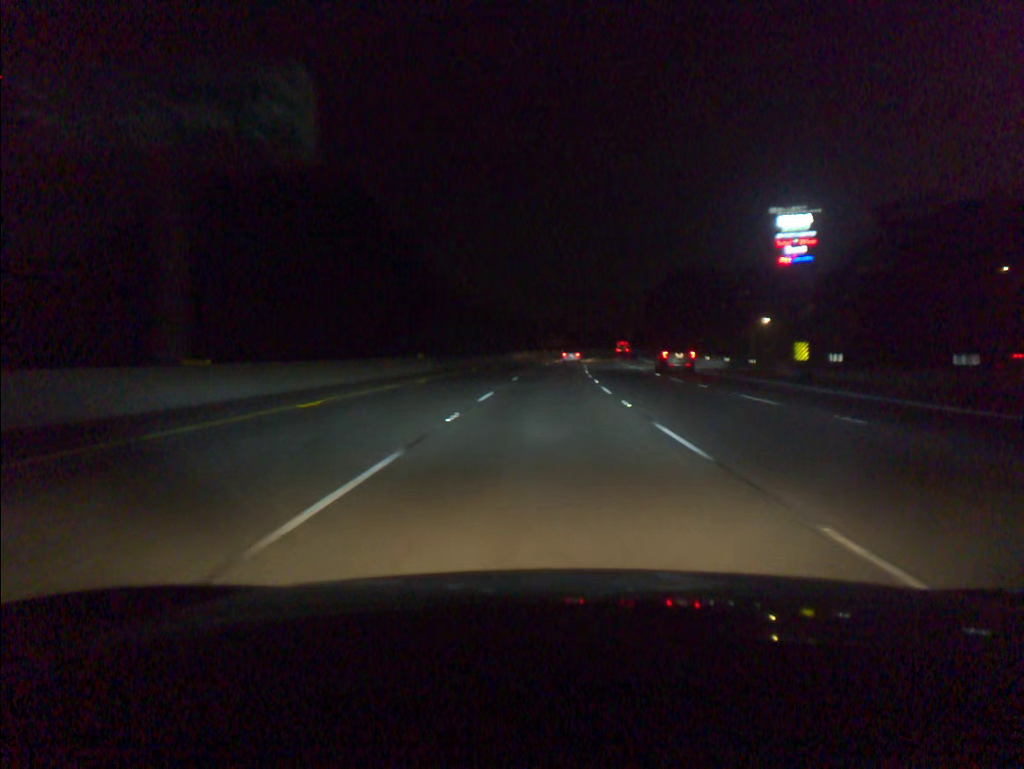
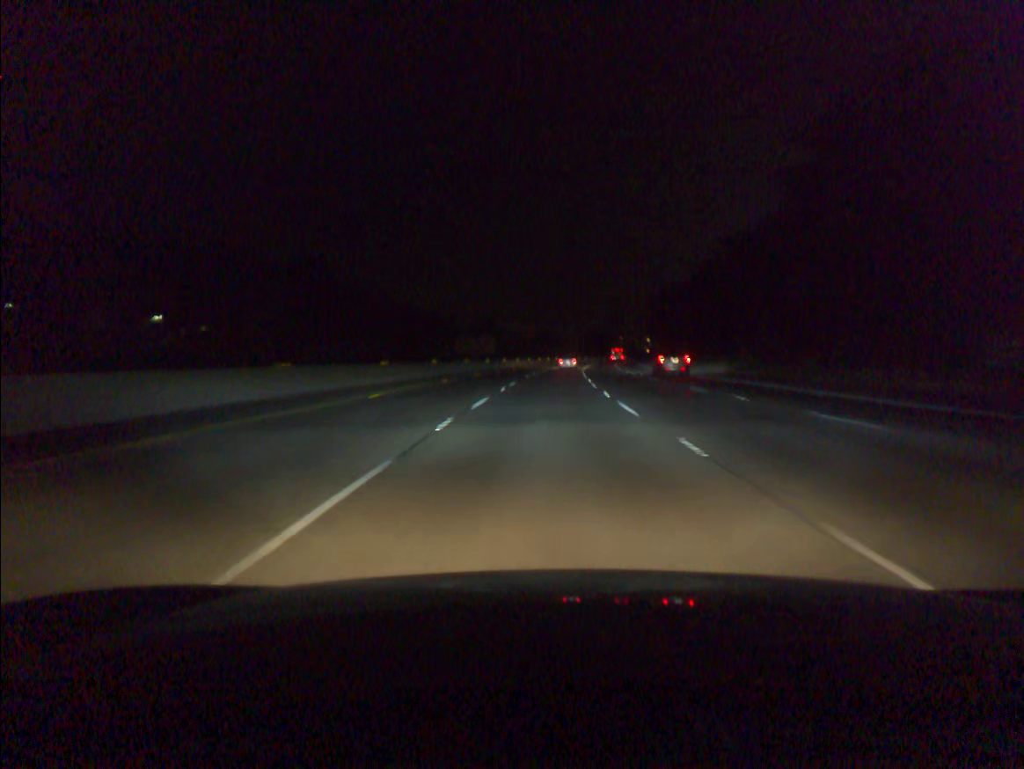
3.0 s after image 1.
(+3.7, +94.4) m; +5°
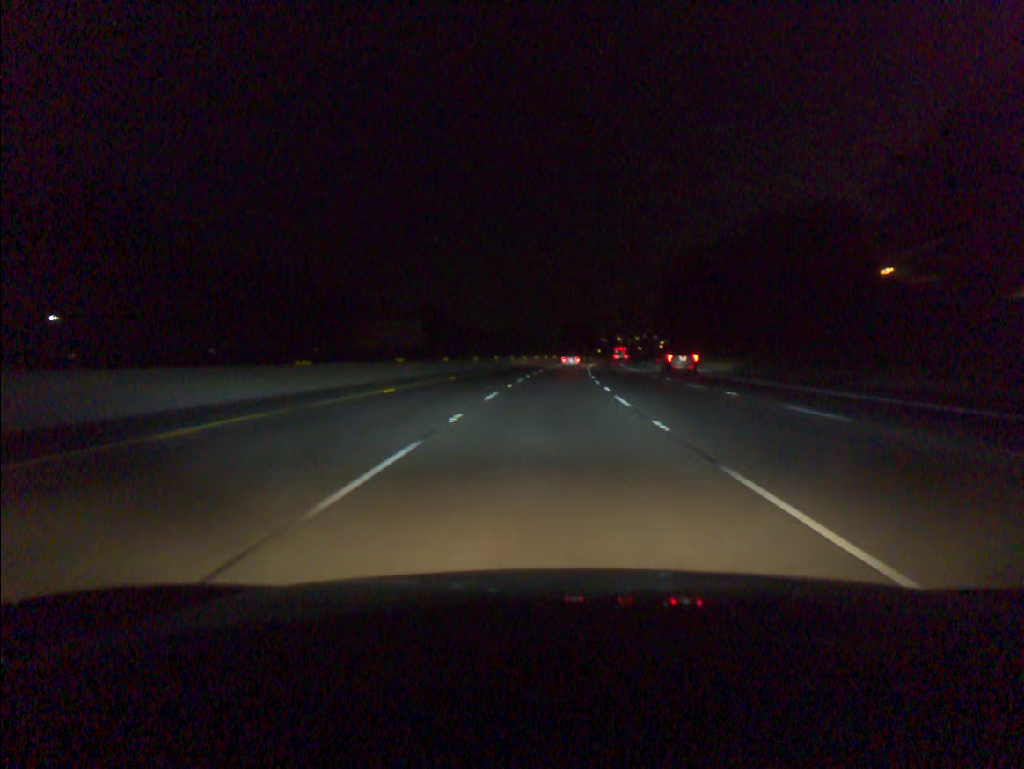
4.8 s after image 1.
(+1.1, +56.8) m; +2°
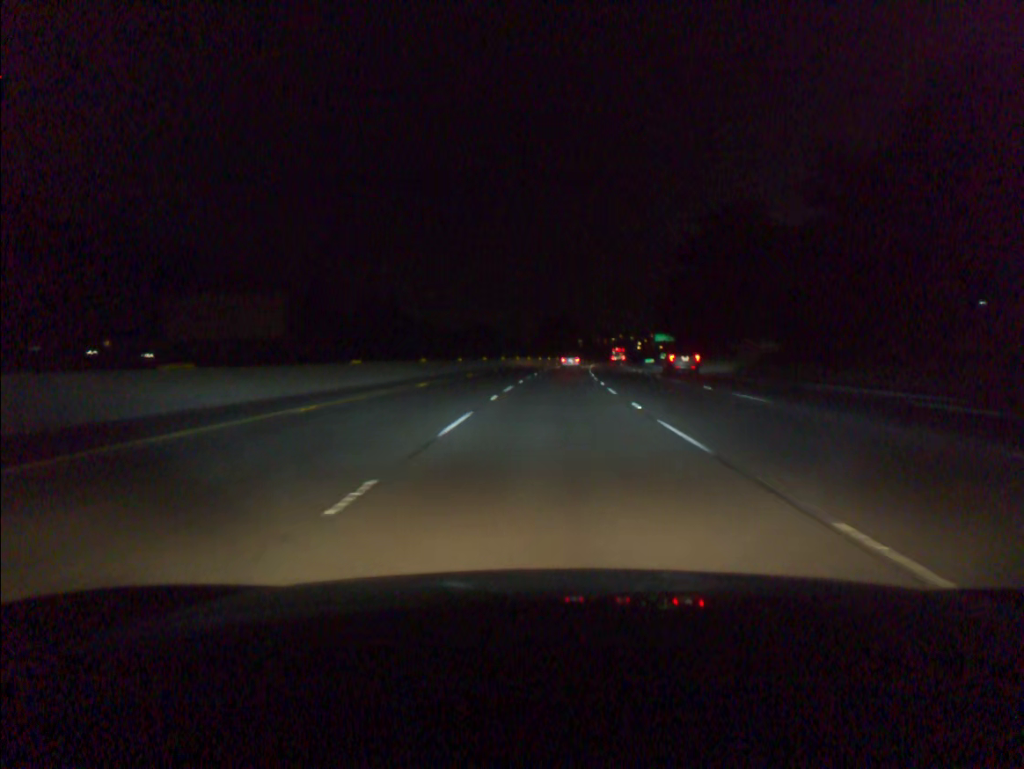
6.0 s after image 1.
(+0.6, +37.9) m; +2°
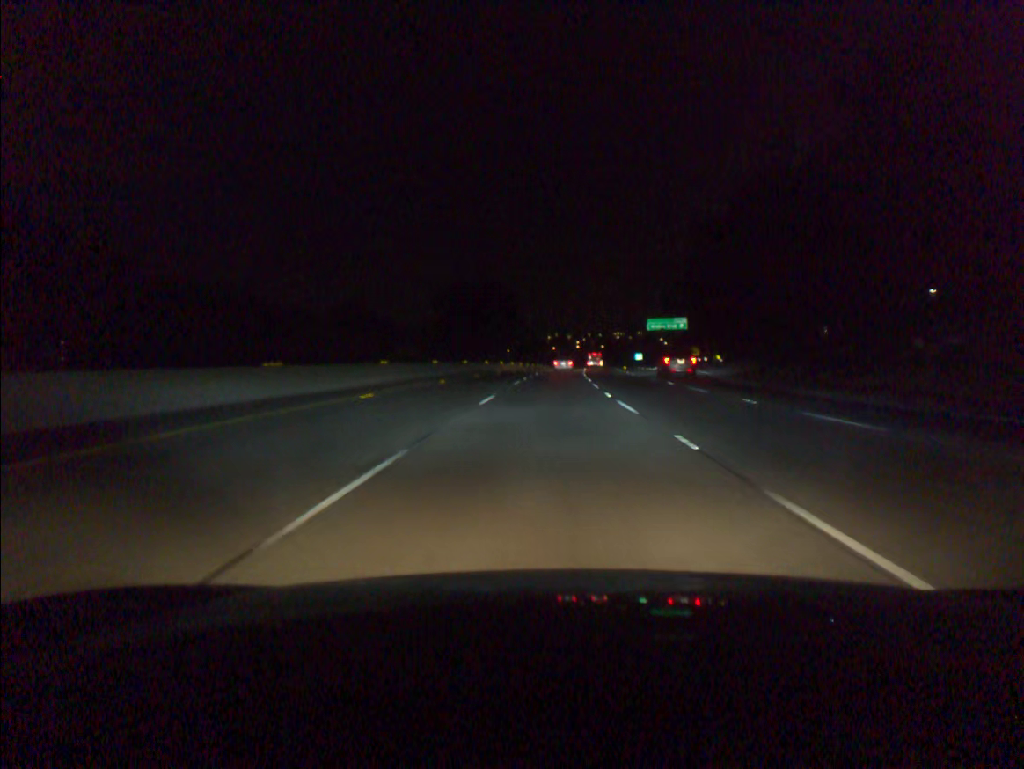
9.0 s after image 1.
(+4.2, +95.1) m; +5°
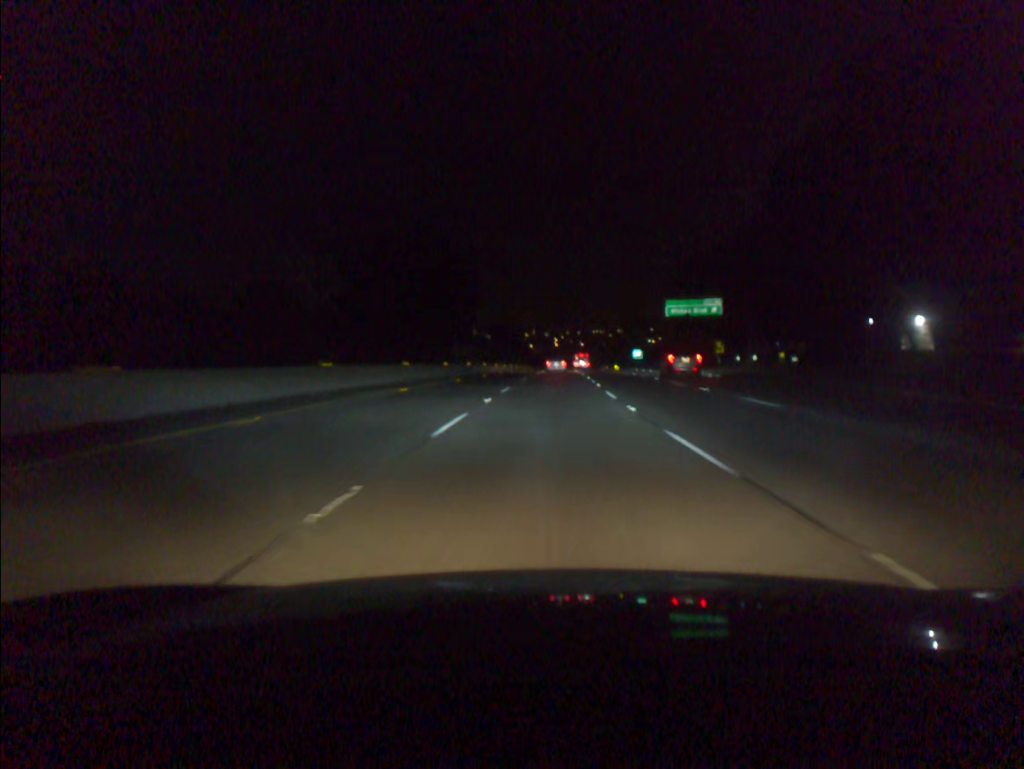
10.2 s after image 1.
(+0.5, +38.2) m; +2°
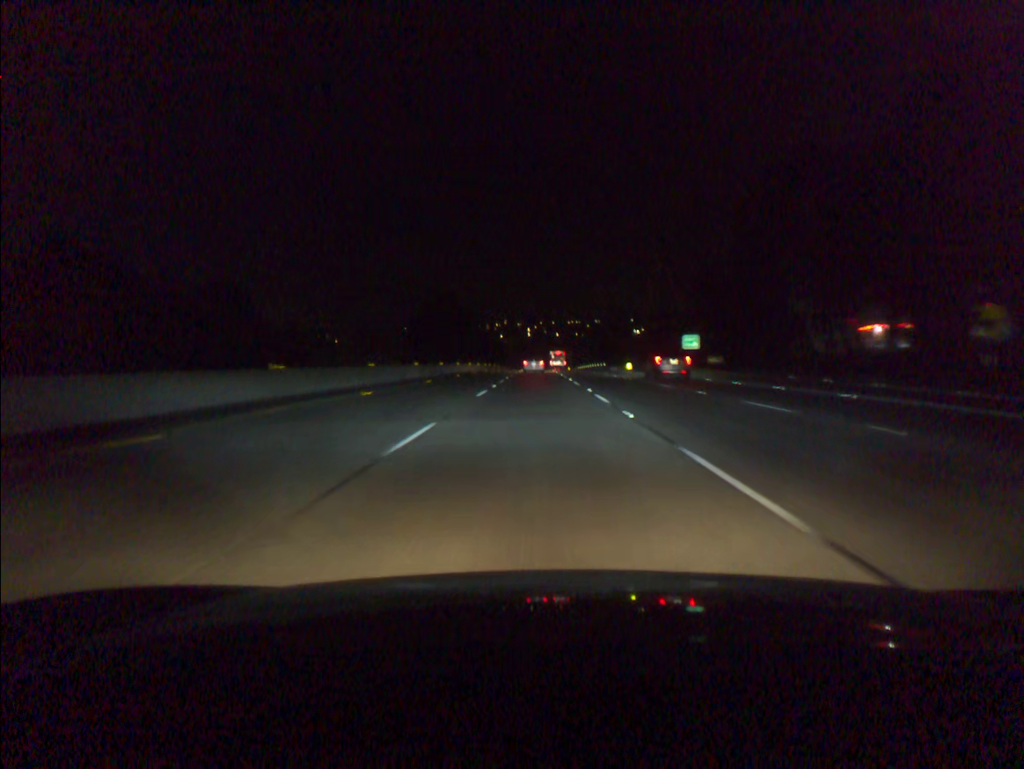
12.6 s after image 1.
(+1.9, +76.0) m; +2°
